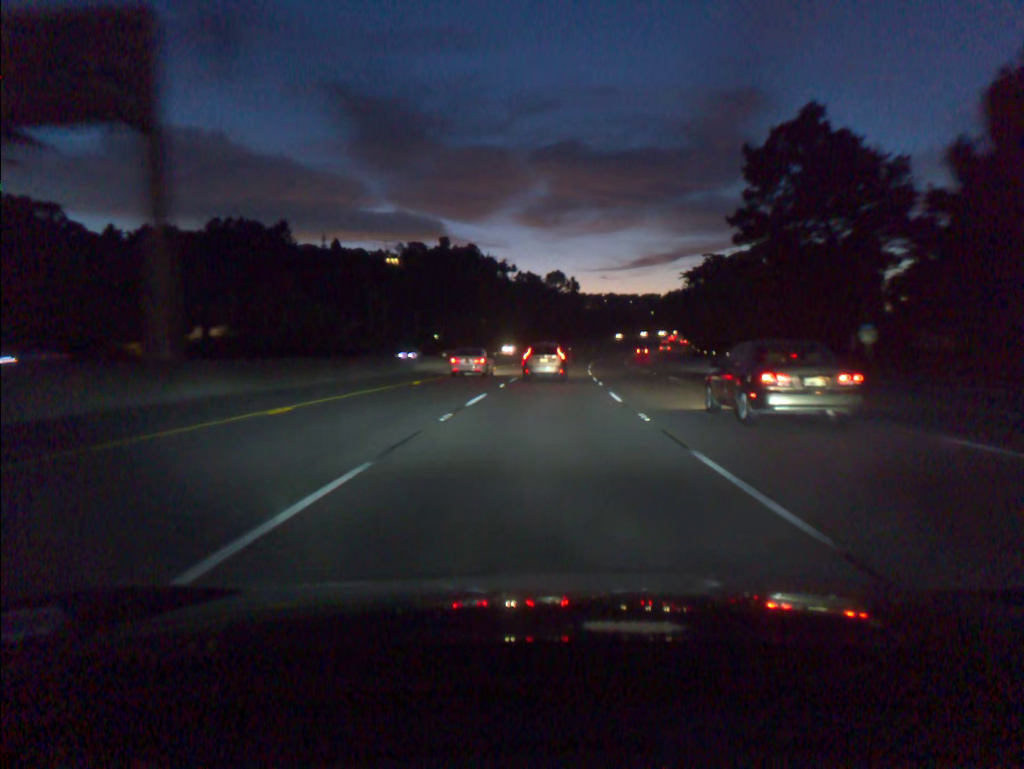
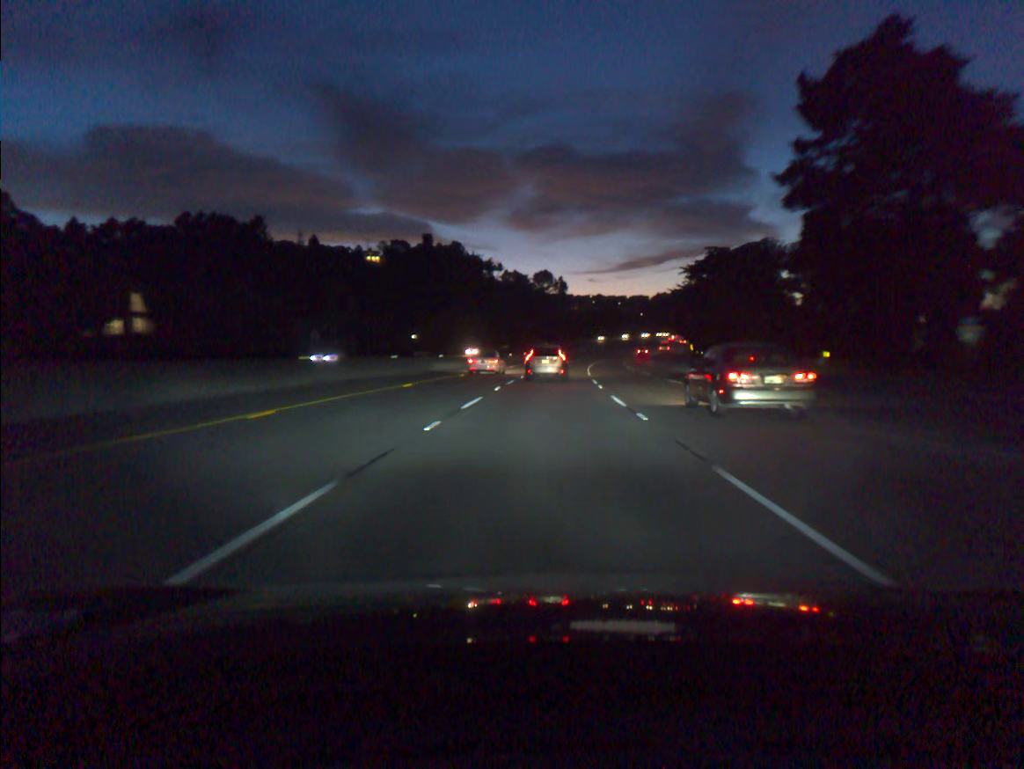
(+0.1, +15.8) m; +1°
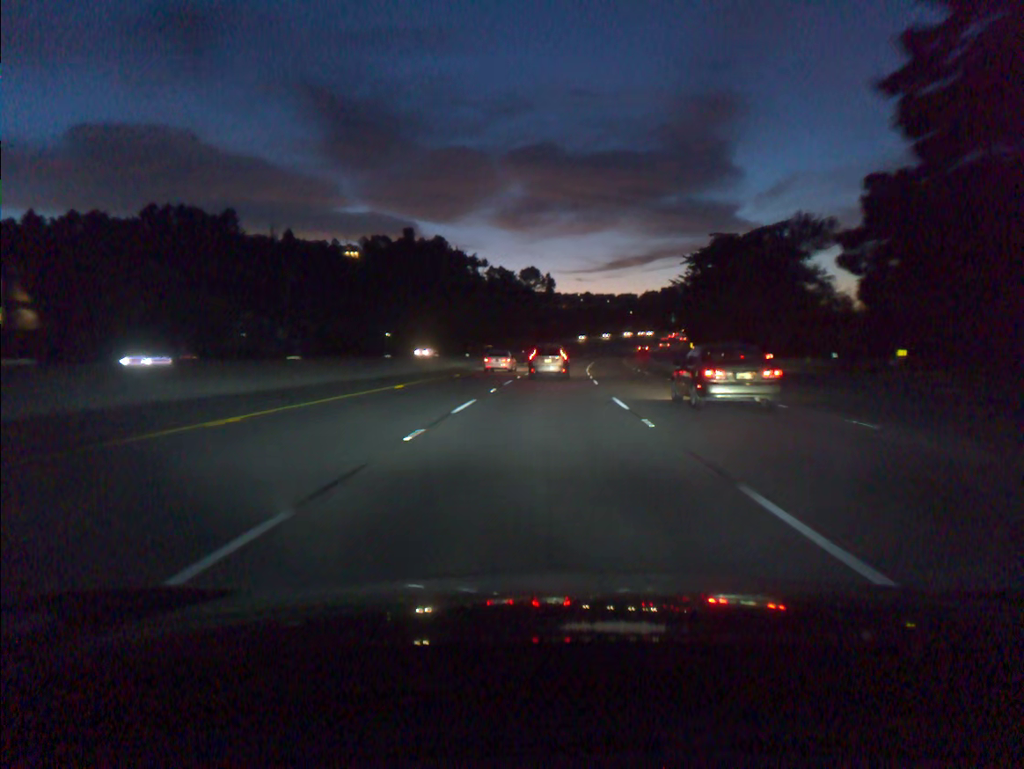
(+0.1, +15.8) m; +1°
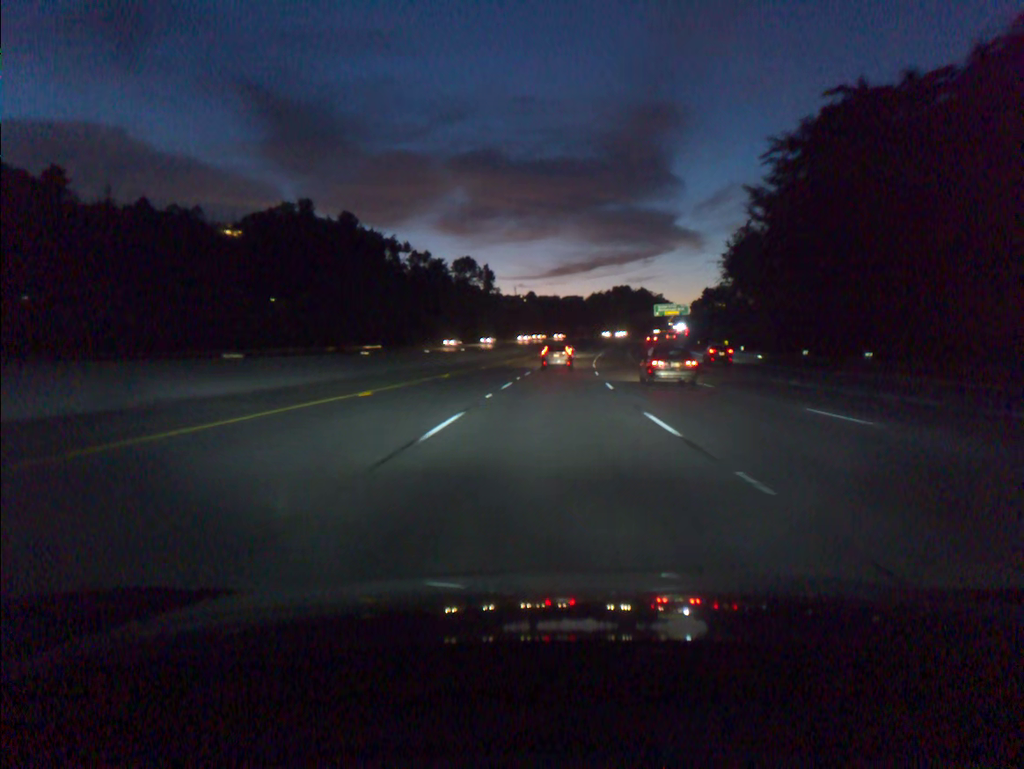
(+2.8, +78.6) m; +4°
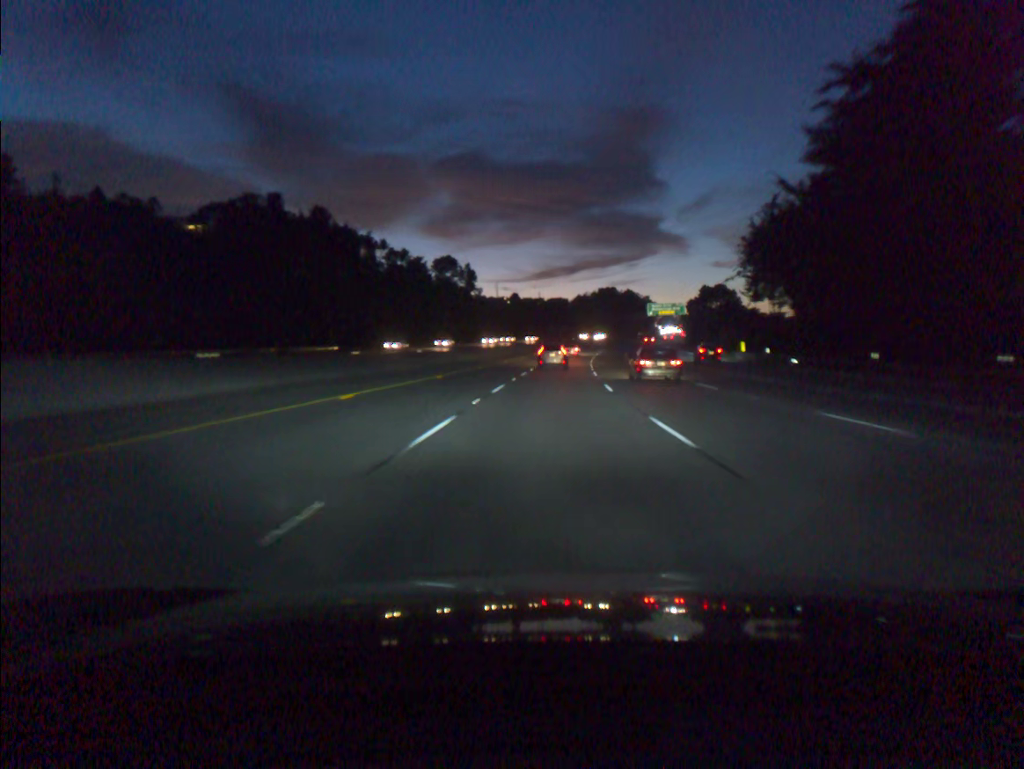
(+0.2, +15.8) m; +1°
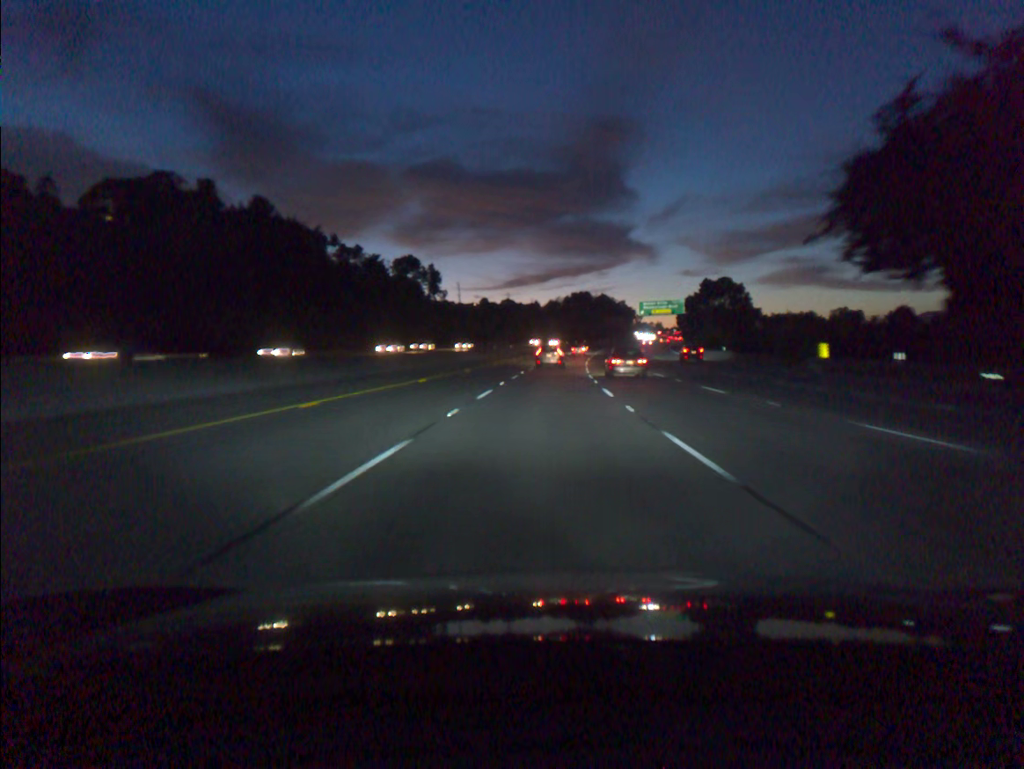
(+0.6, +31.8) m; +2°
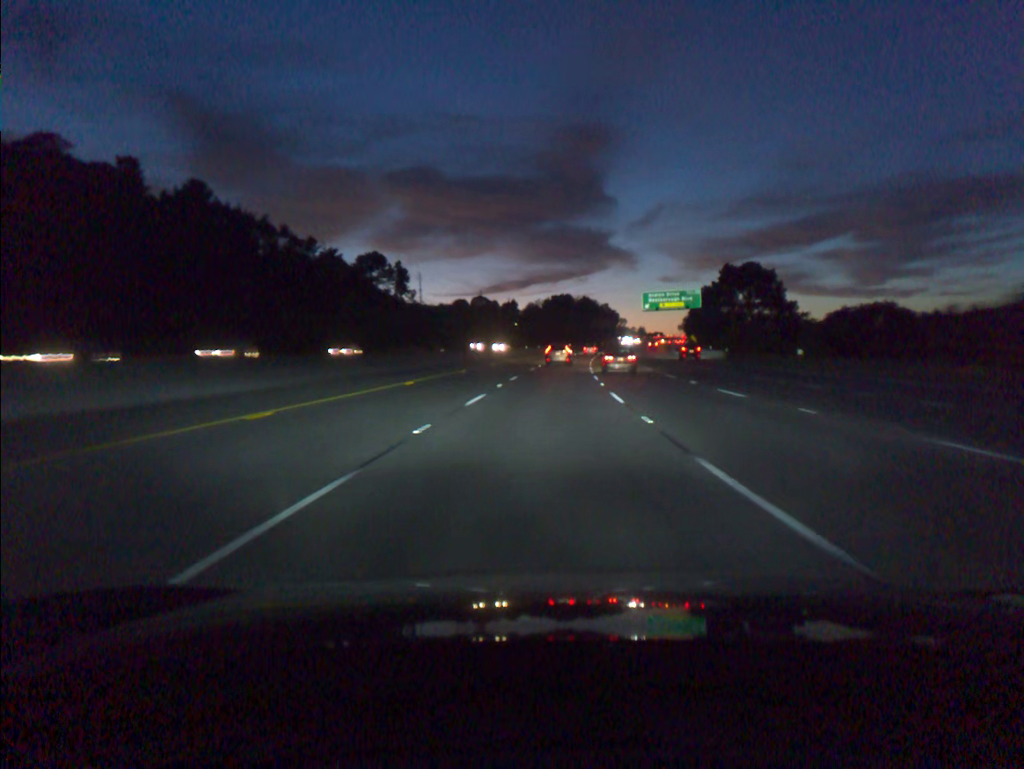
(+0.4, +32.0) m; +2°
